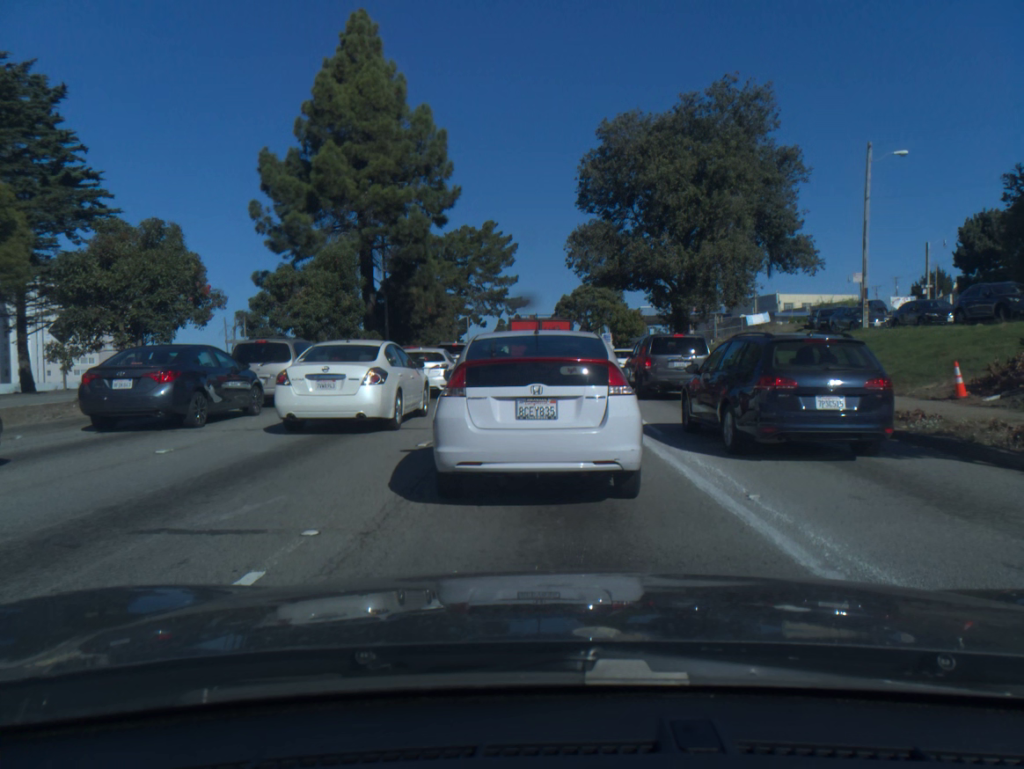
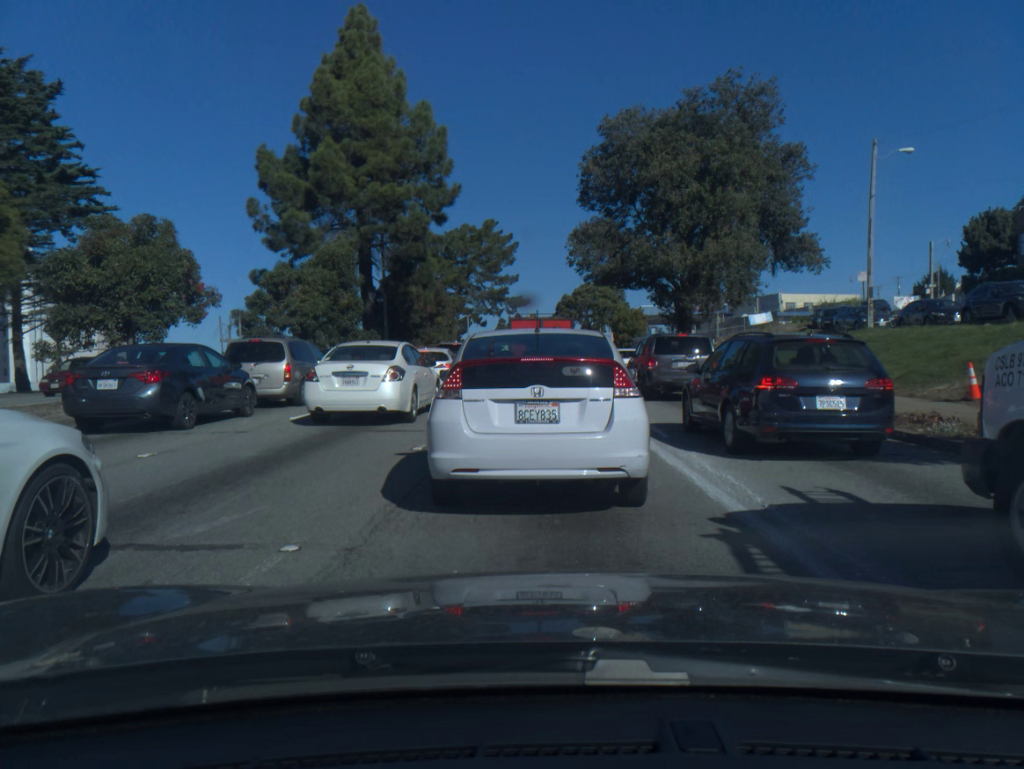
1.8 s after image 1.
(0.0, +0.4) m; 0°
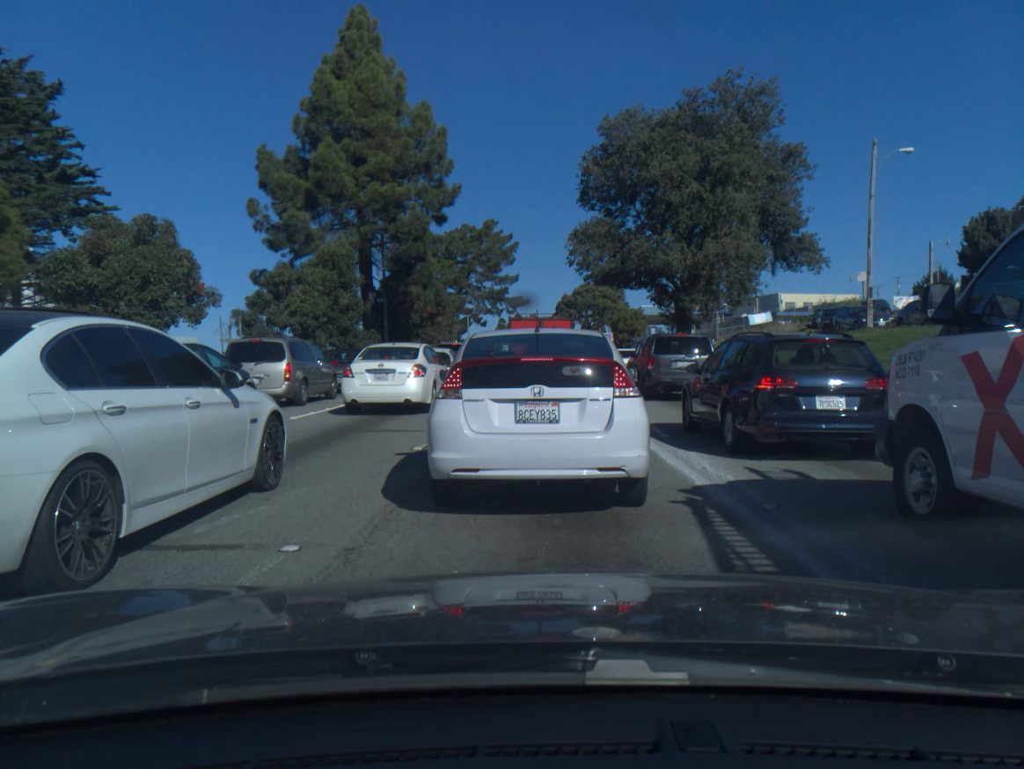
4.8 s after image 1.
(0.0, 0.0) m; 0°
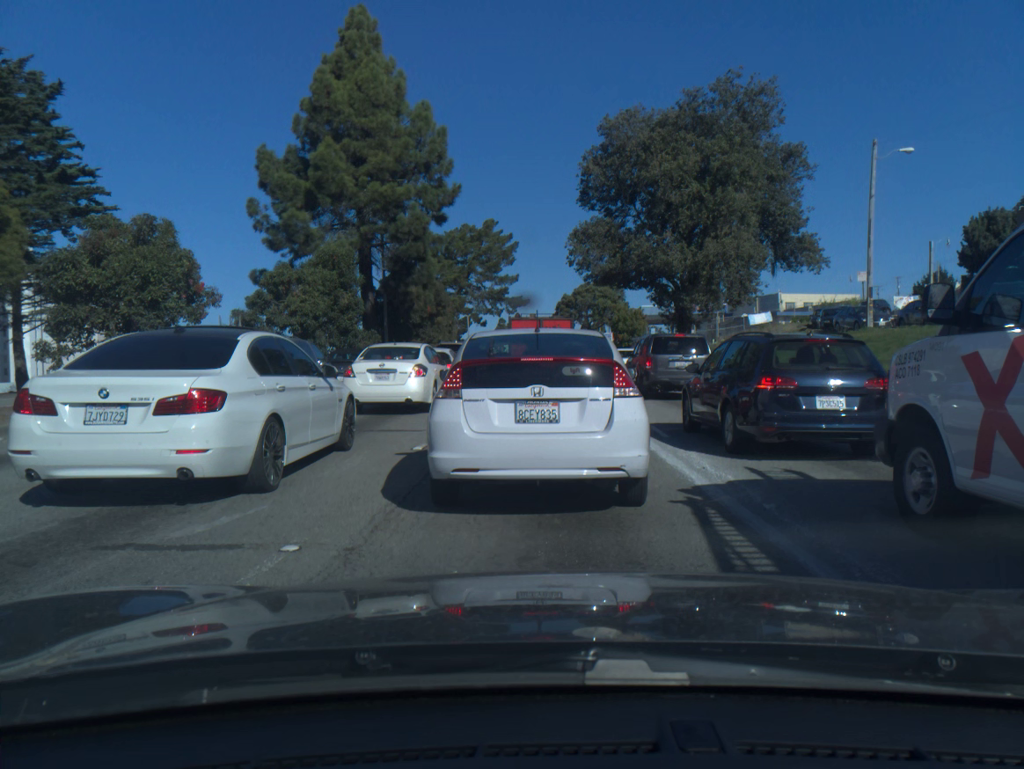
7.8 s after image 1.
(0.0, 0.0) m; 0°
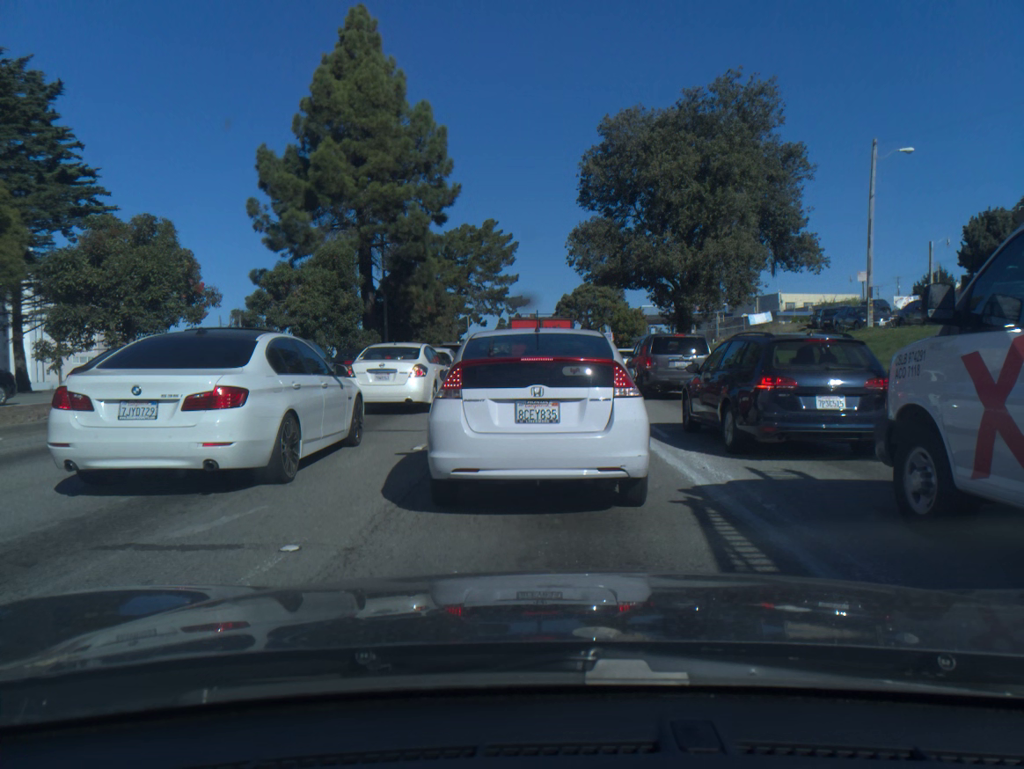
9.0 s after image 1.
(0.0, 0.0) m; 0°
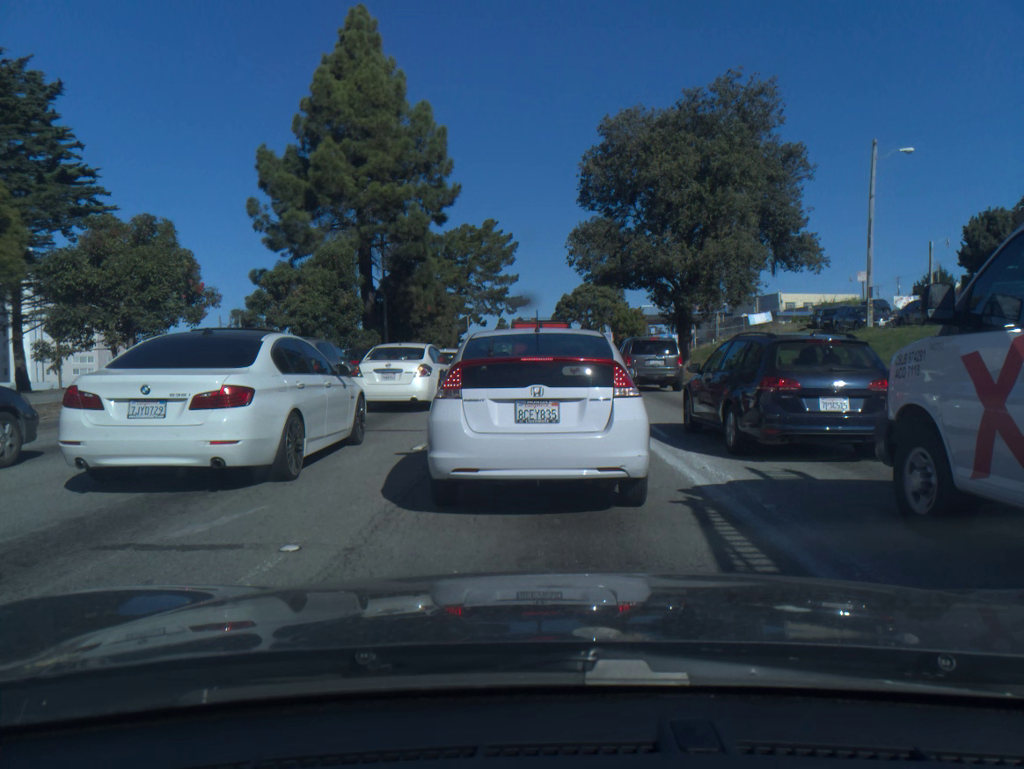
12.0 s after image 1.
(0.0, 0.0) m; 0°
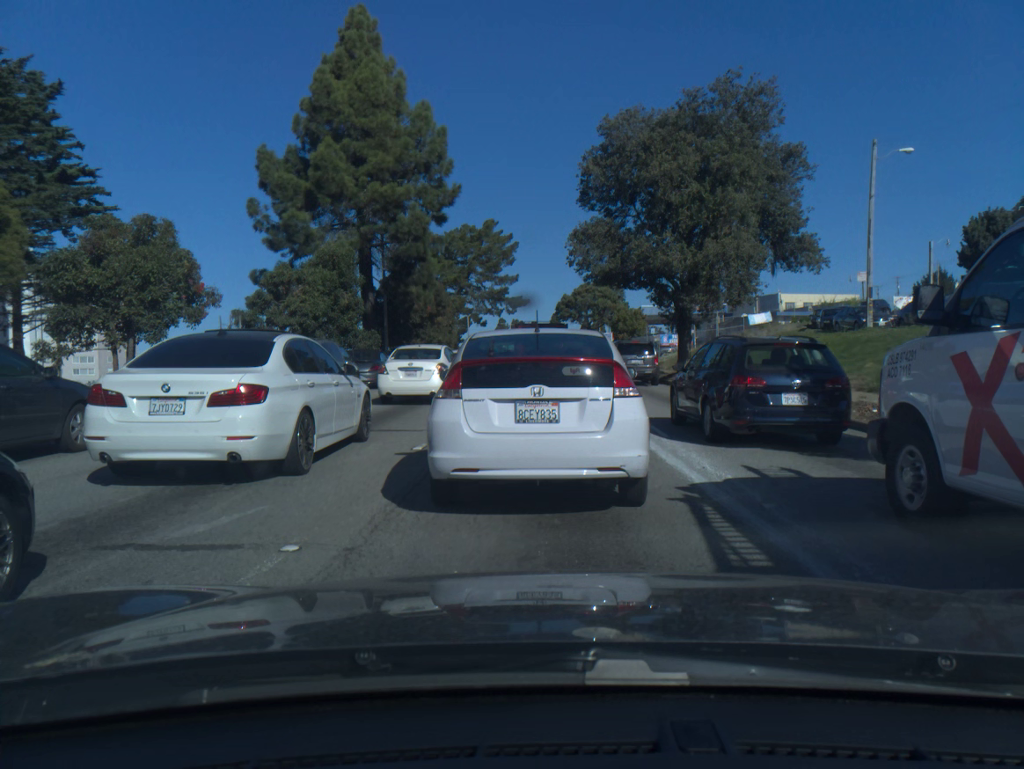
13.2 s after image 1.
(0.0, 0.0) m; 0°
